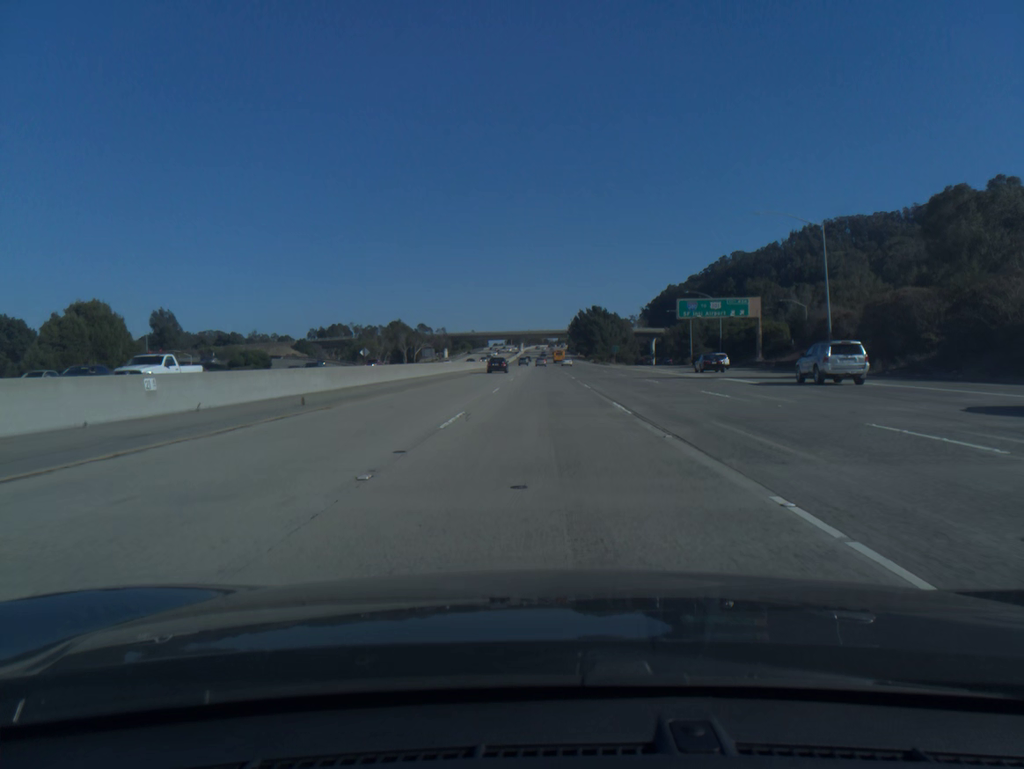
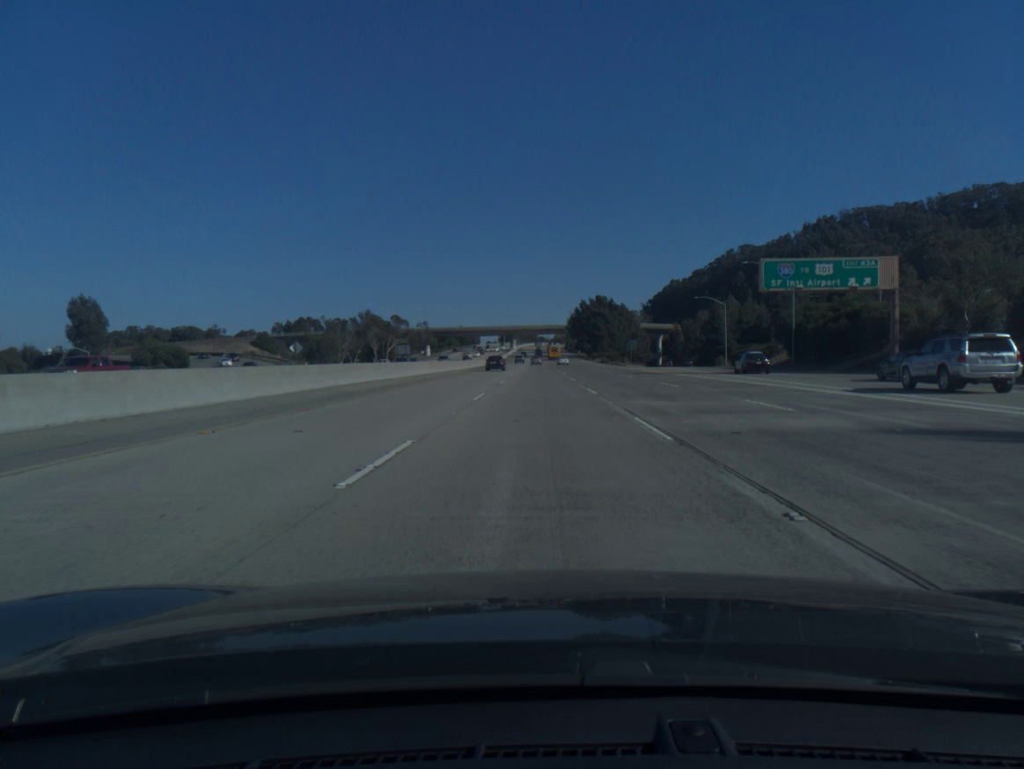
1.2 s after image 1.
(+0.1, +35.8) m; 0°
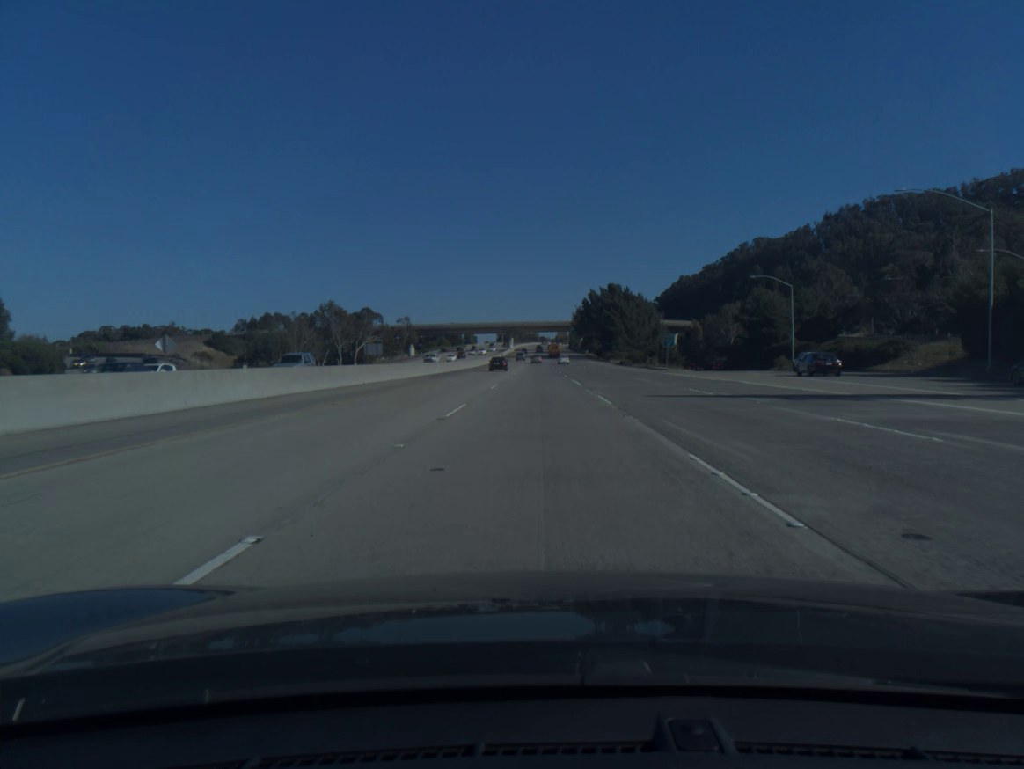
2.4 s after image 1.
(0.0, +35.7) m; 0°
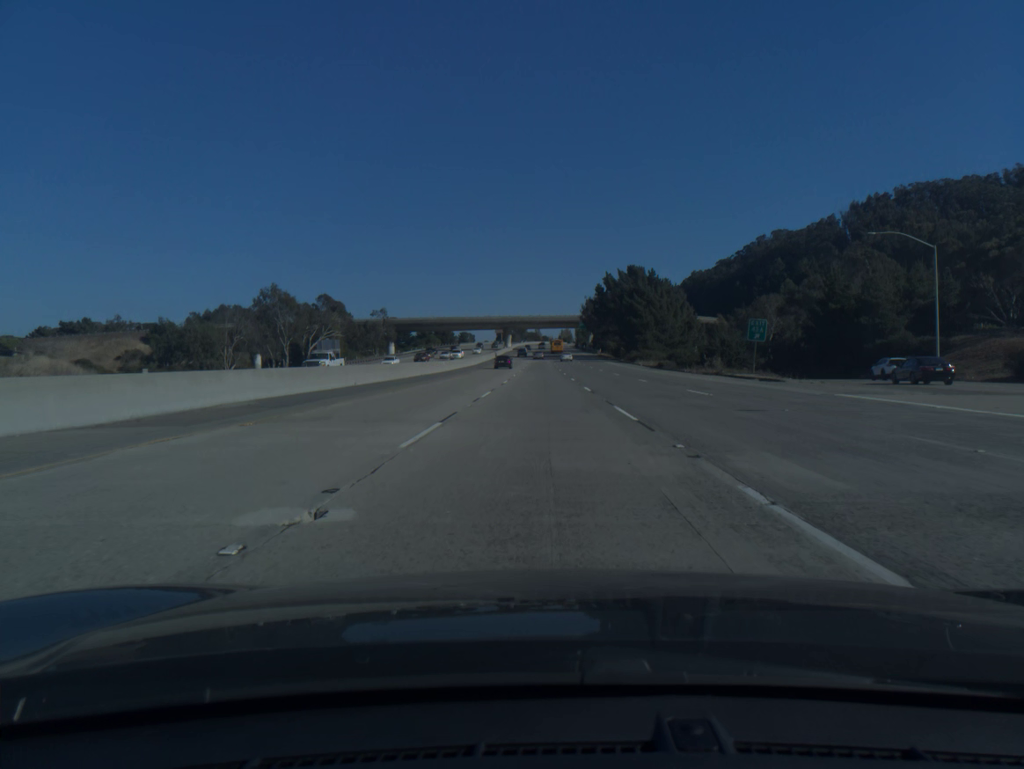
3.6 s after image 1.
(-0.1, +35.6) m; 0°
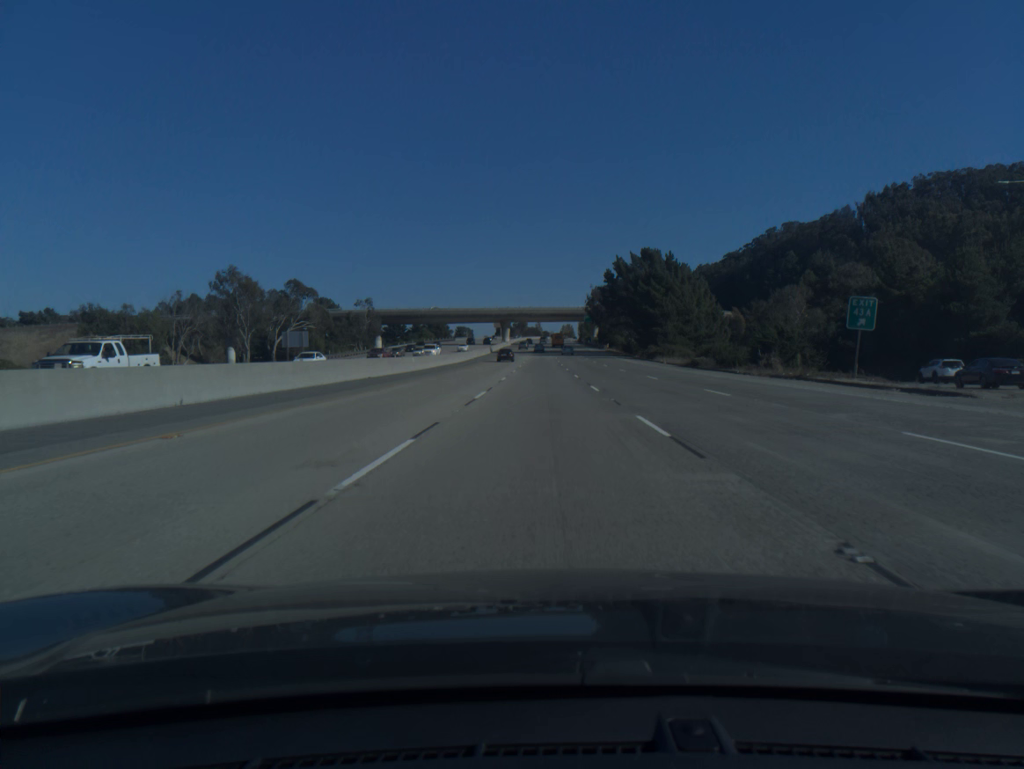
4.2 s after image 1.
(0.0, +17.8) m; 0°
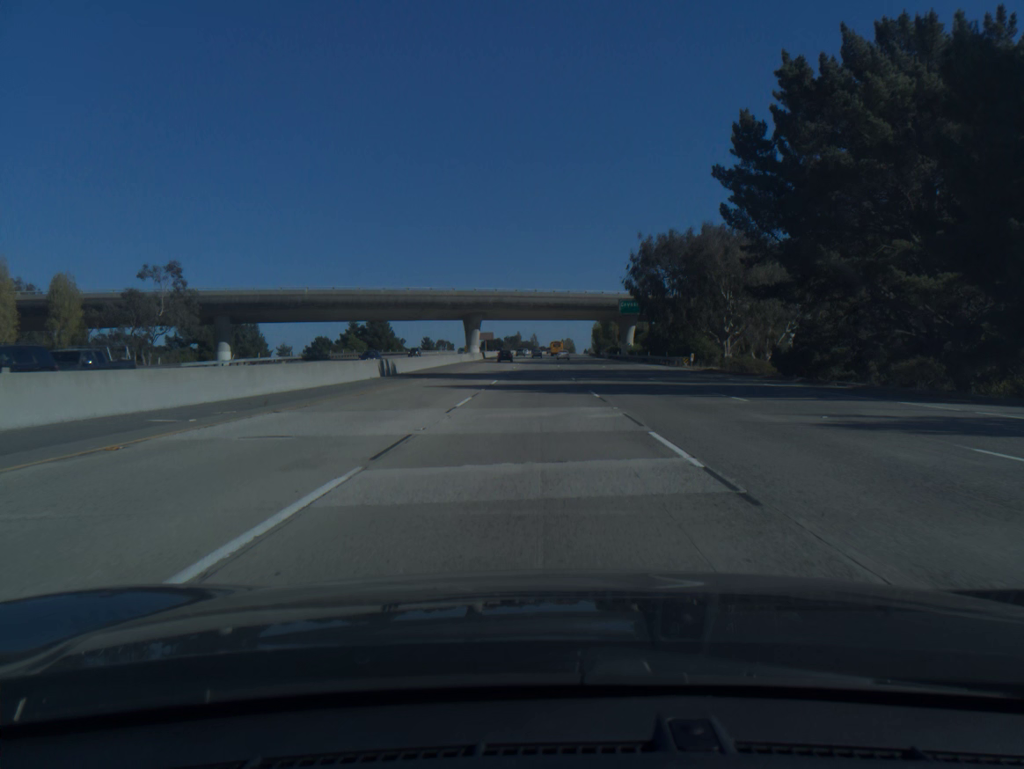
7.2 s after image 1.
(+0.4, +88.7) m; 0°
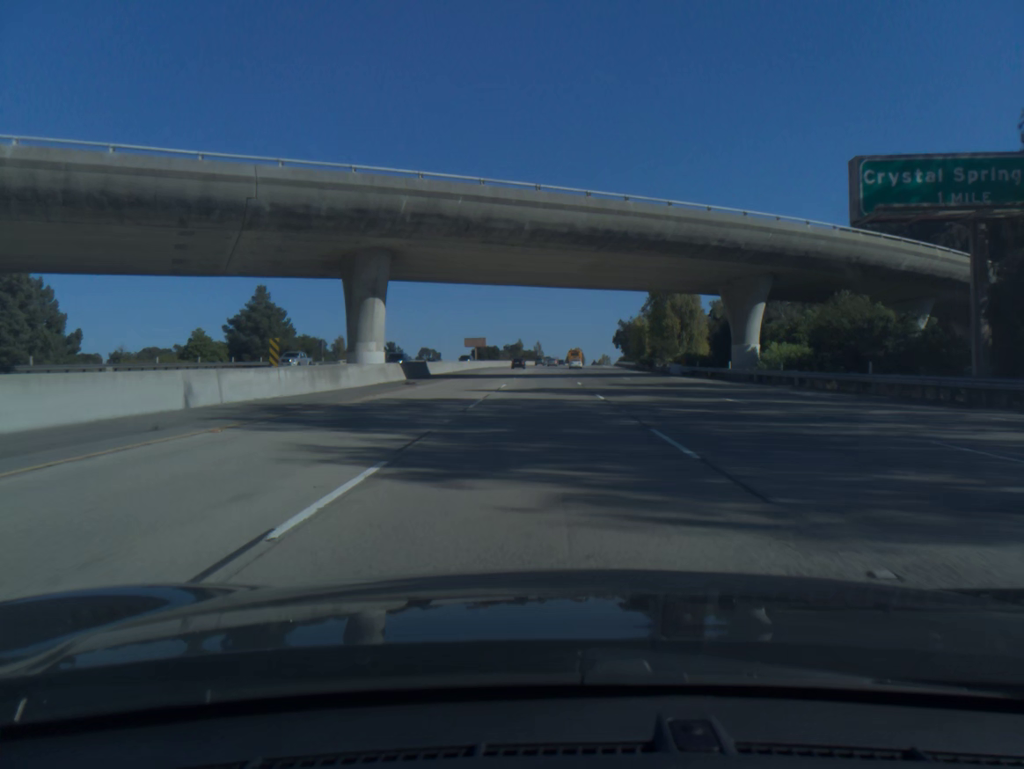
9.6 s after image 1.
(-0.2, +70.2) m; 0°
